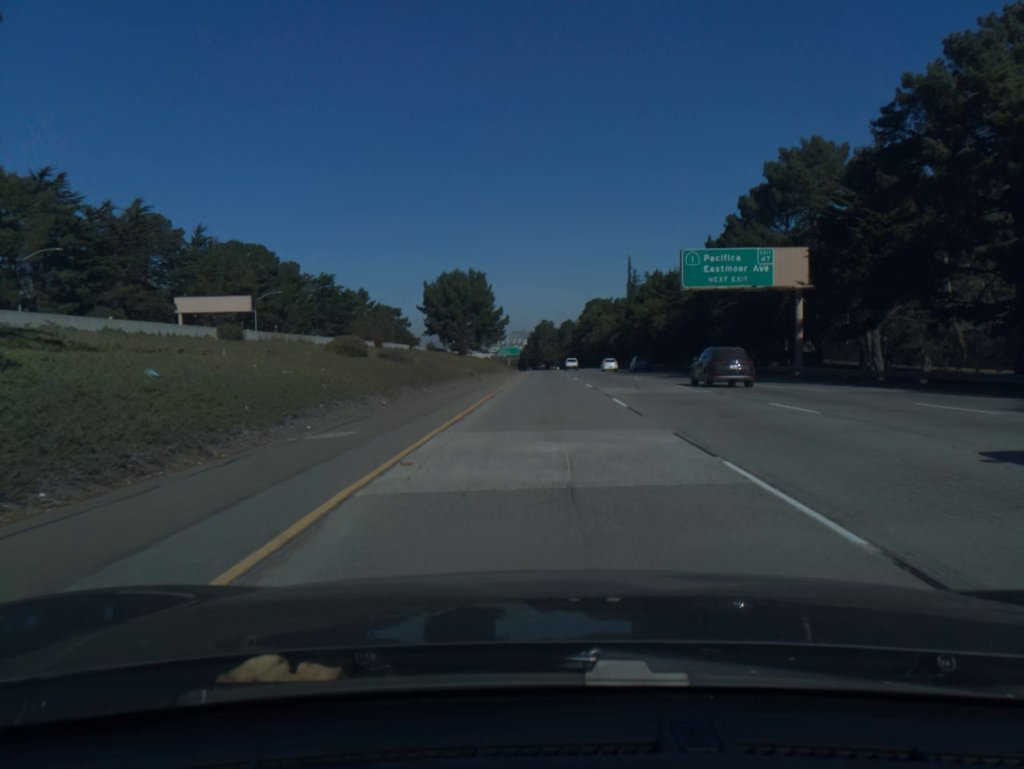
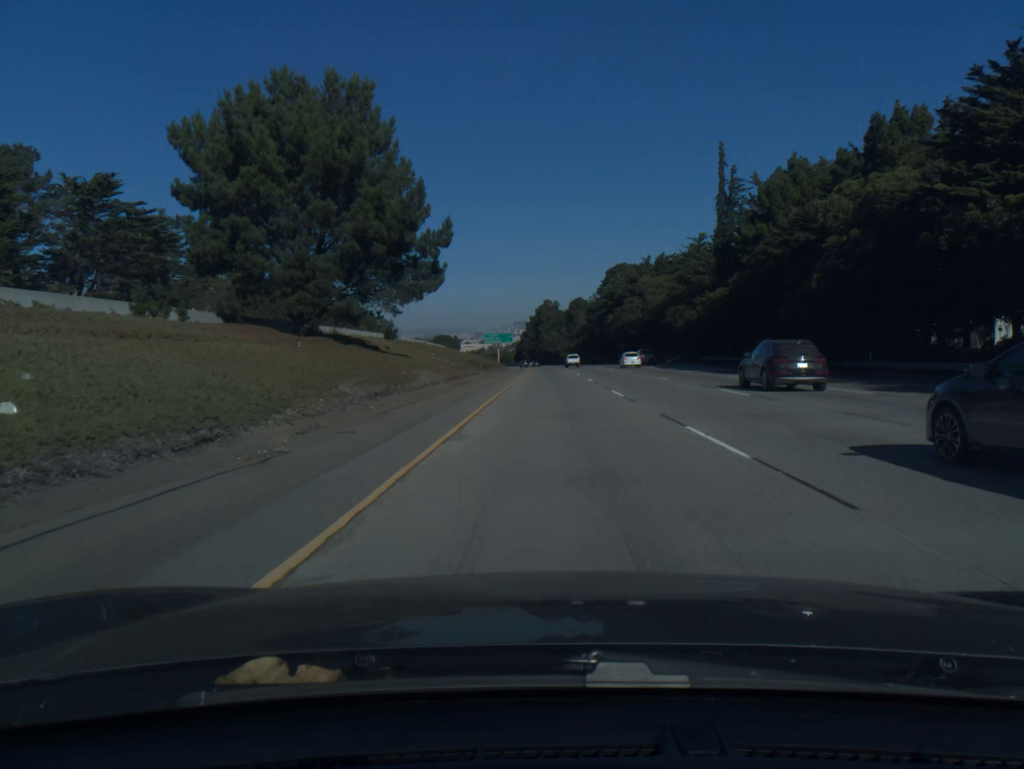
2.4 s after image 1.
(-0.2, +80.9) m; 0°
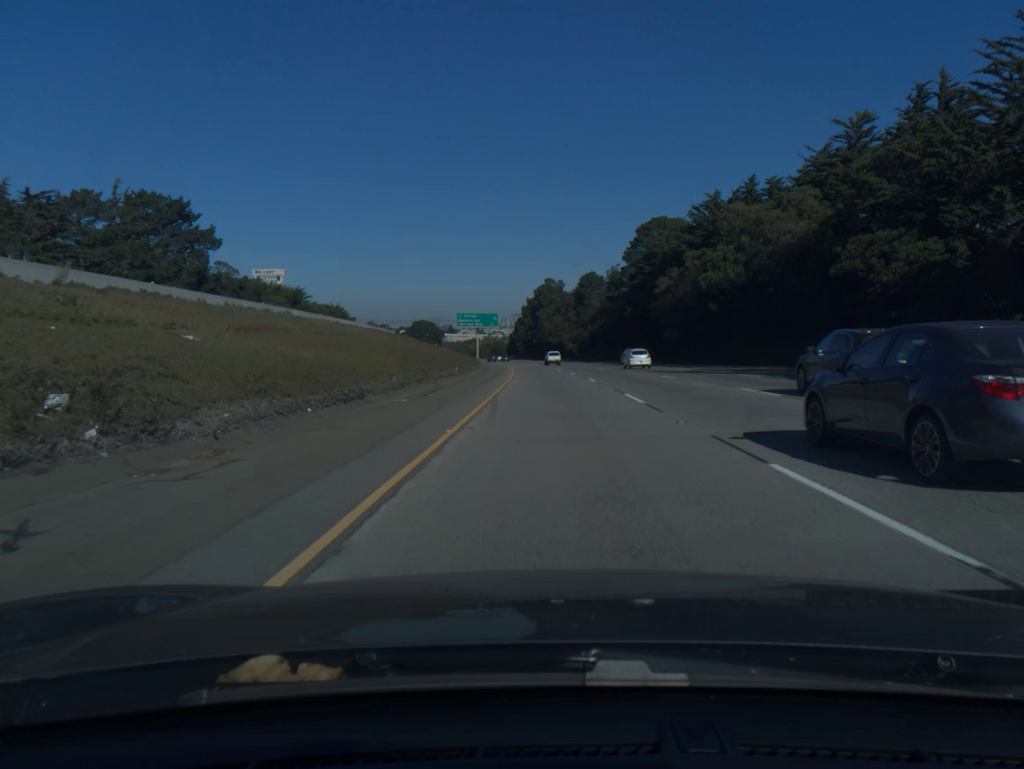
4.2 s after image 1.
(+0.1, +61.5) m; 0°
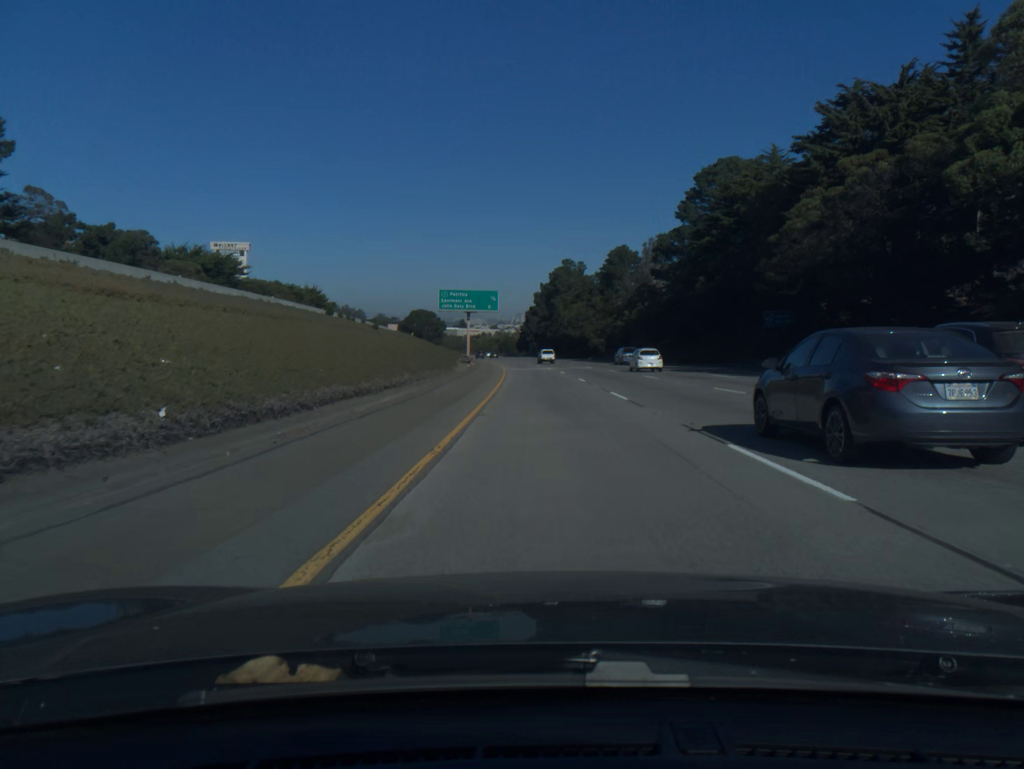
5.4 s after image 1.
(-0.3, +40.7) m; -1°
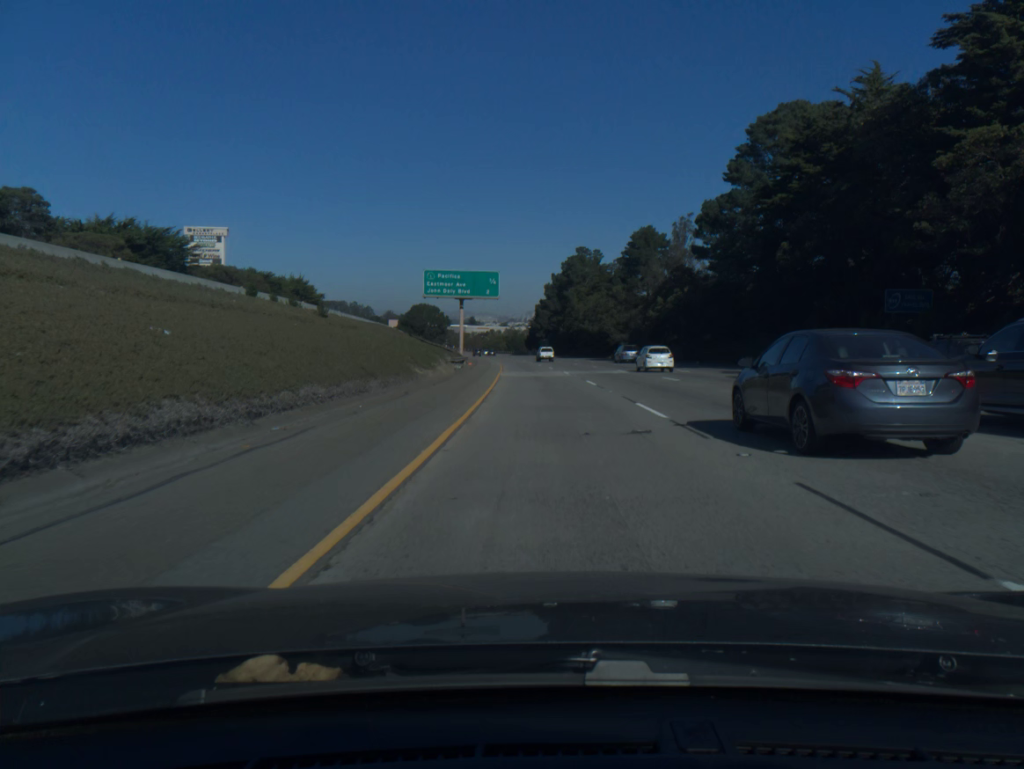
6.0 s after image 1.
(-0.1, +20.3) m; -1°
